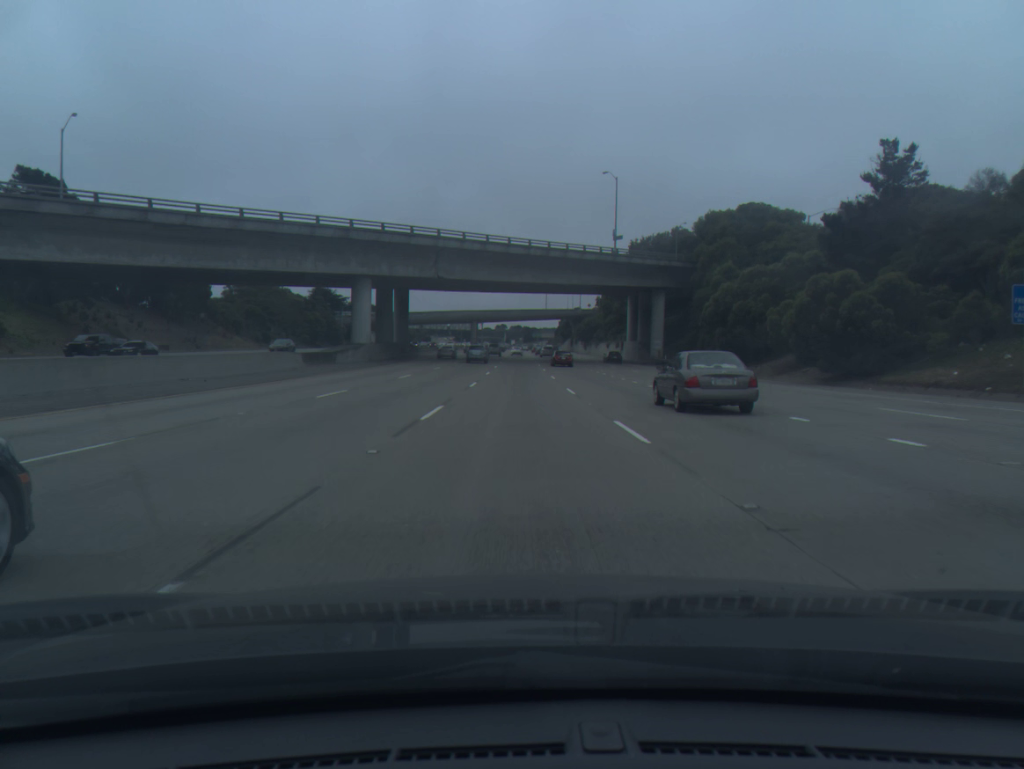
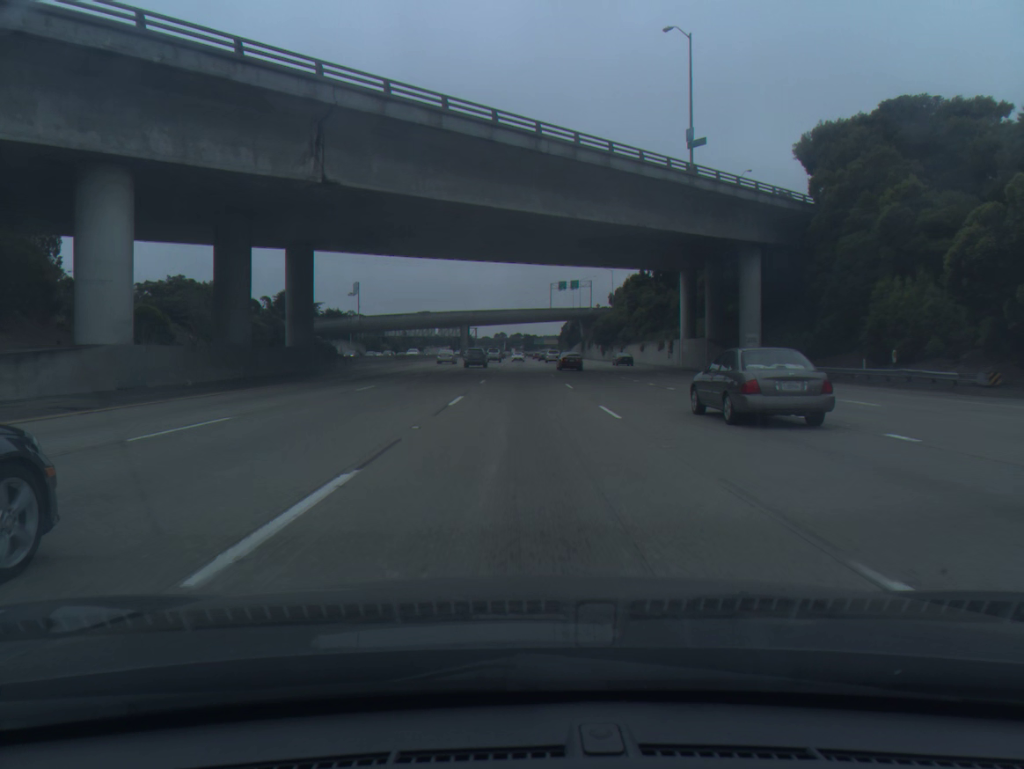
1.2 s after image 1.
(-0.1, +39.9) m; 0°
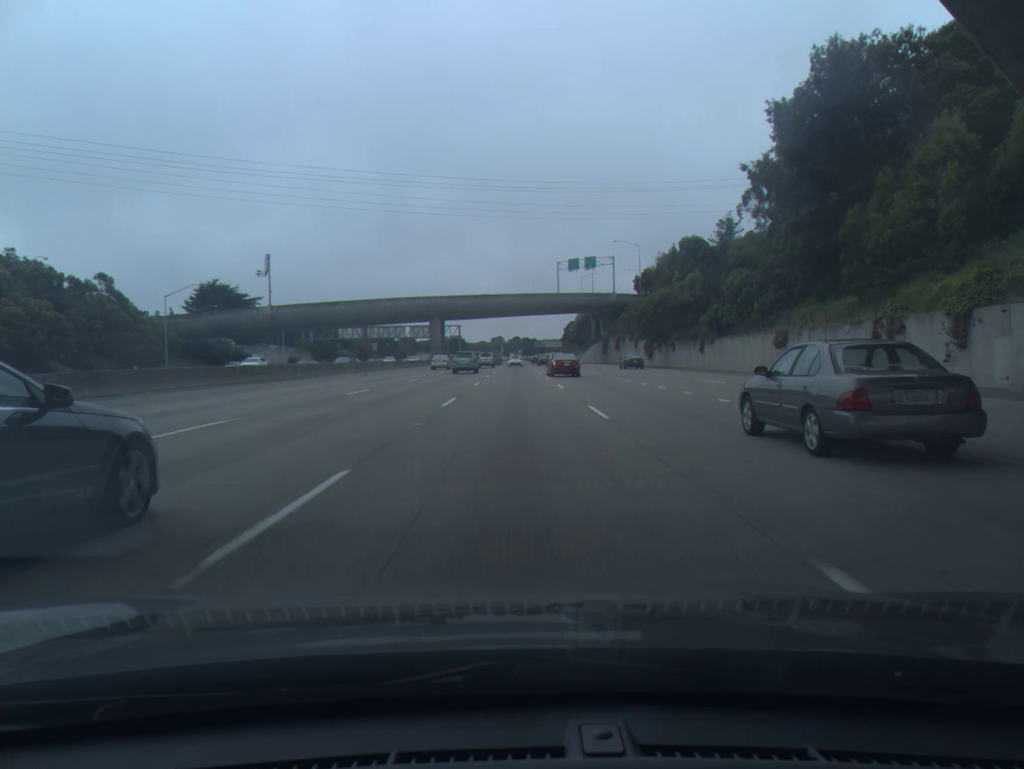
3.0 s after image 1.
(+0.3, +58.1) m; 0°
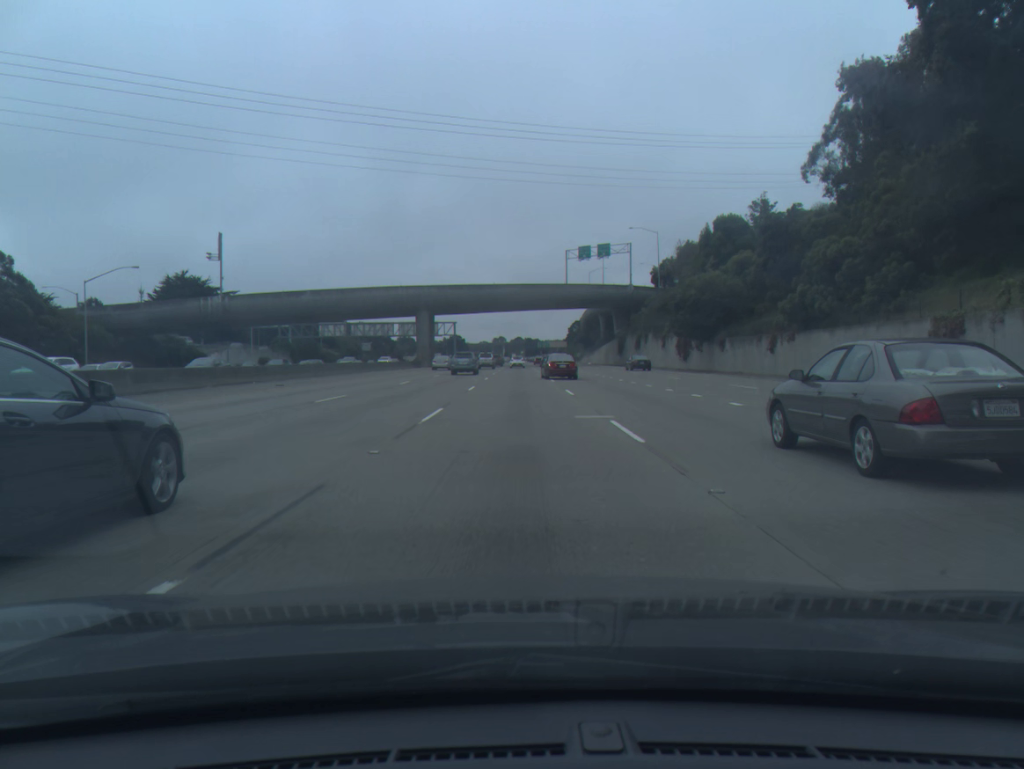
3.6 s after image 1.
(-0.1, +18.9) m; 0°
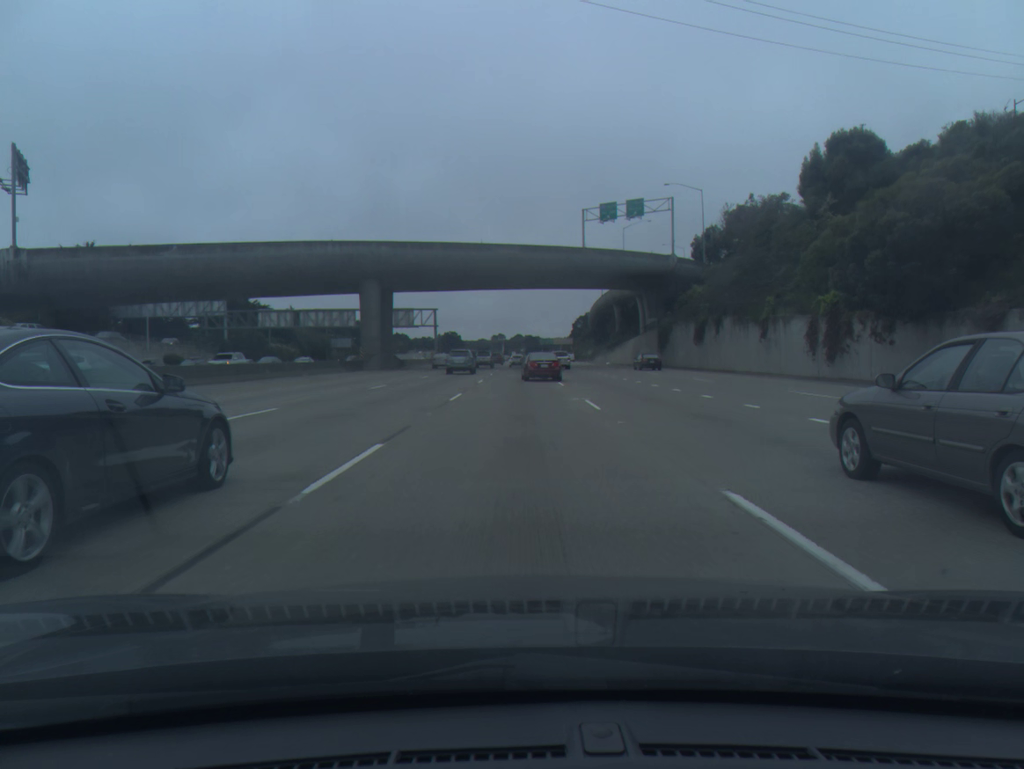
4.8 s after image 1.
(0.0, +37.1) m; 0°
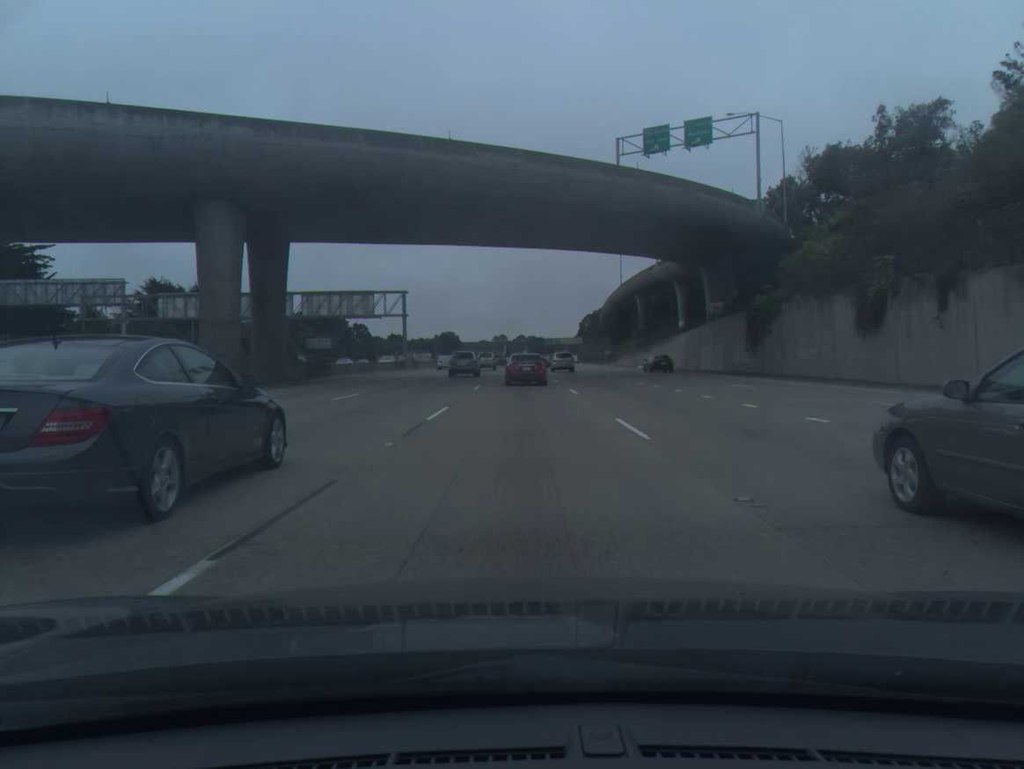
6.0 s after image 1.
(0.0, +35.5) m; 0°
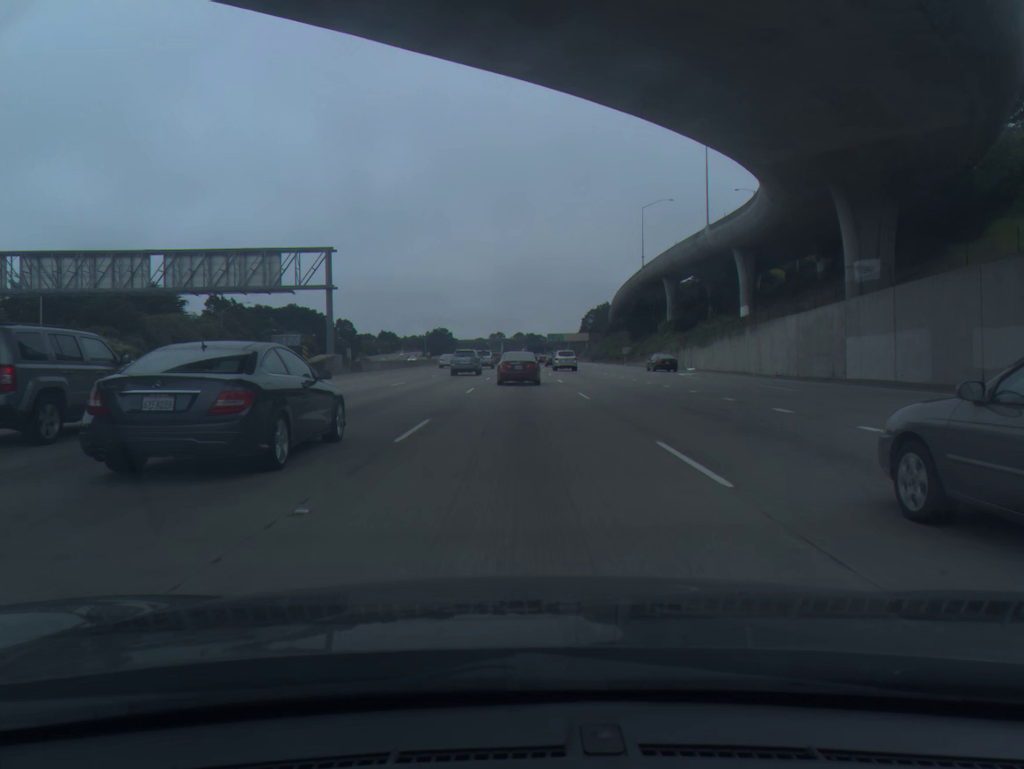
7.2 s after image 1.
(0.0, +33.8) m; 0°
